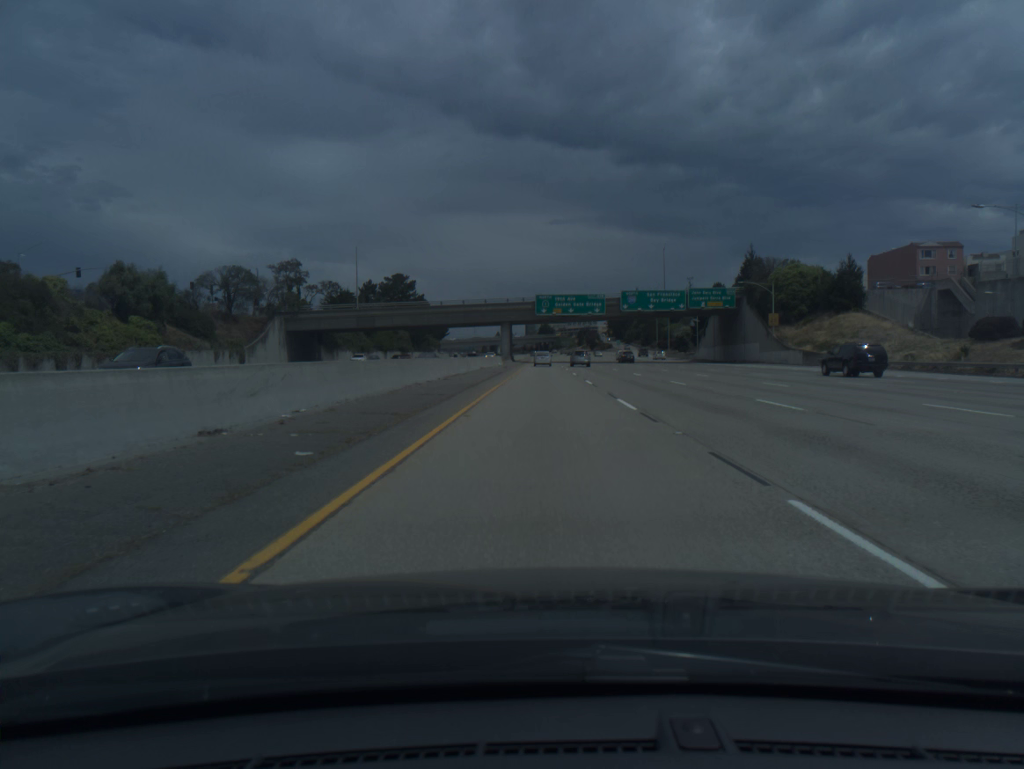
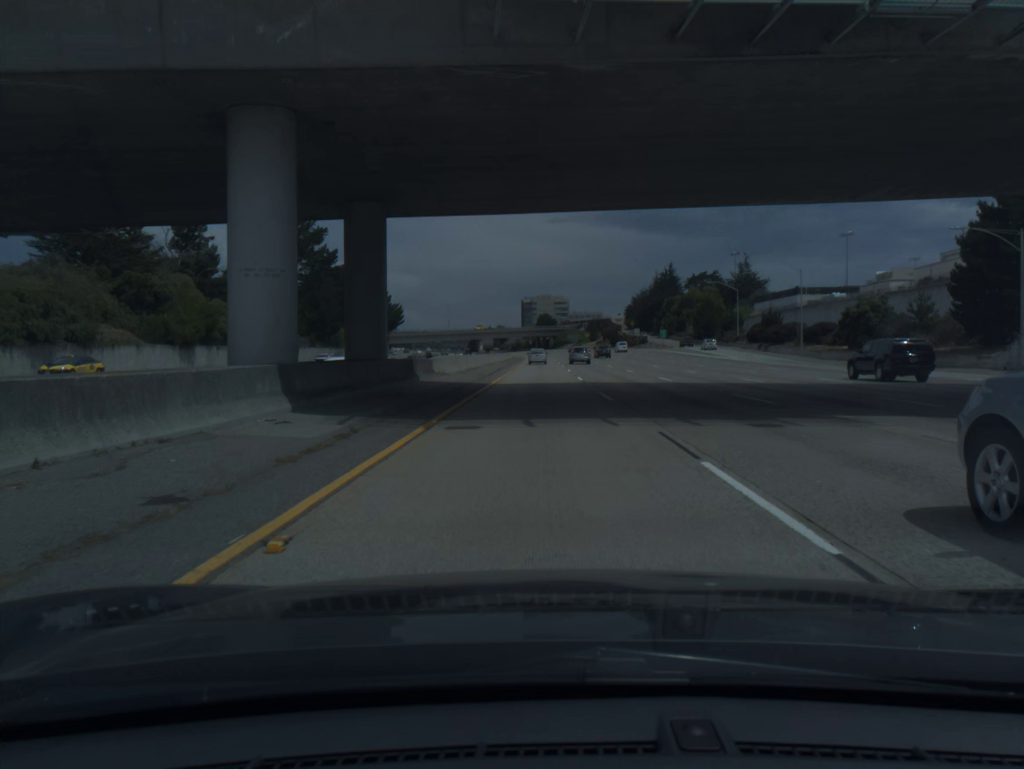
(+0.3, +97.7) m; 0°
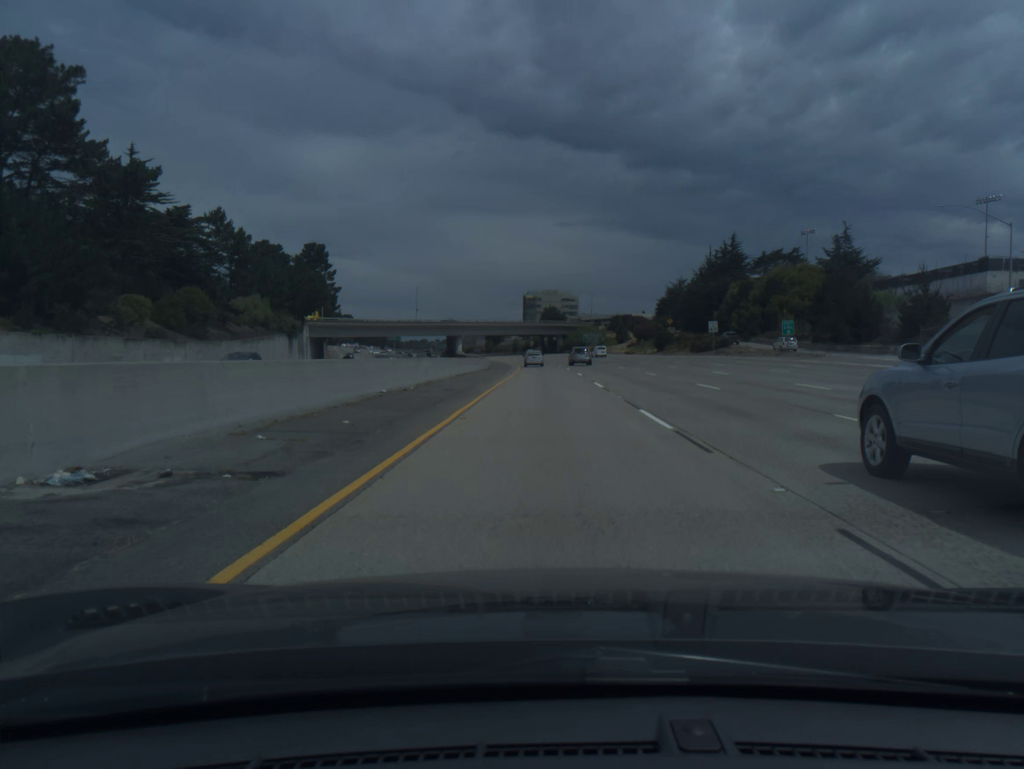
(-0.3, +78.1) m; 0°
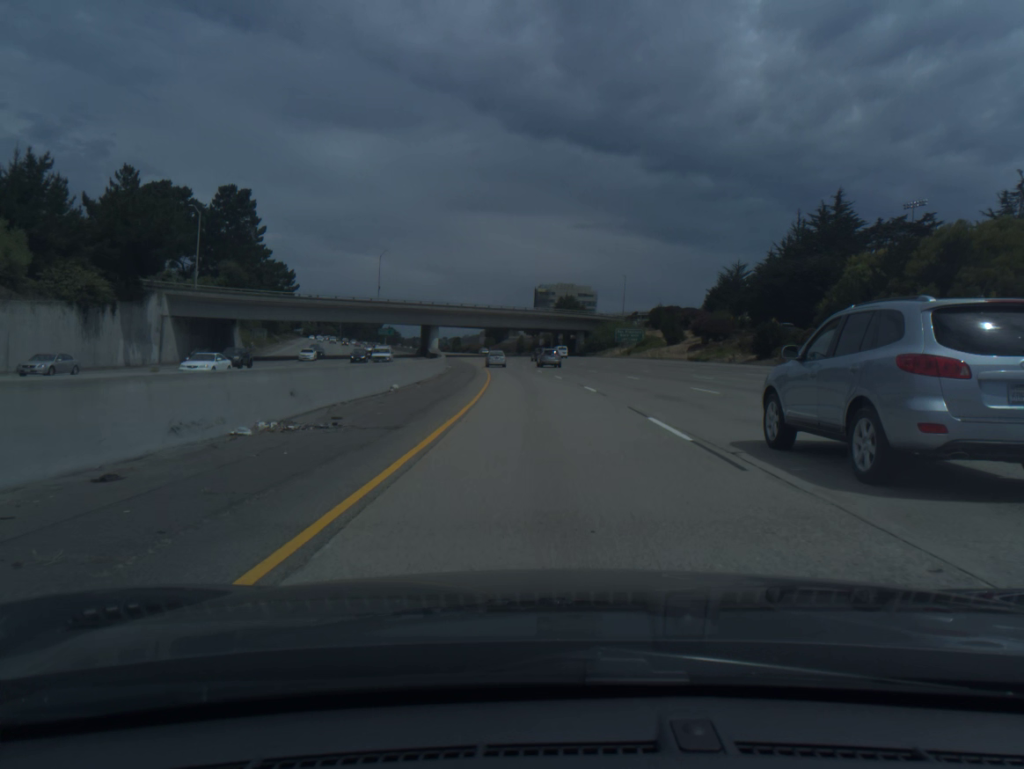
(-0.1, +58.2) m; -1°
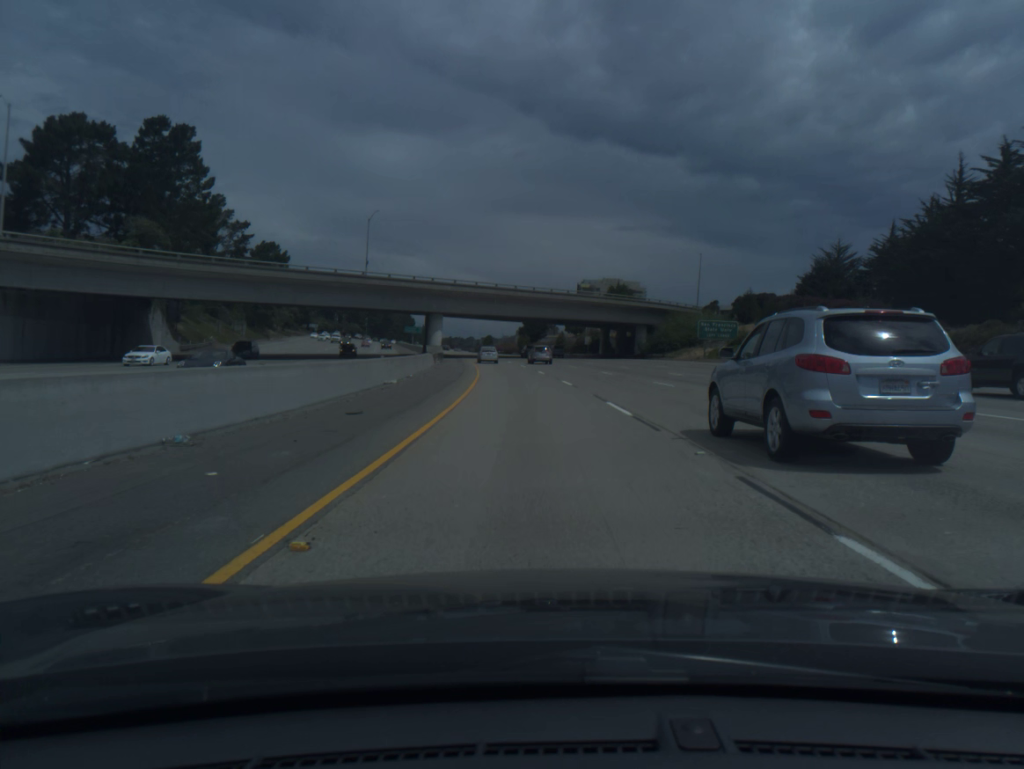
(-0.8, +38.6) m; -3°
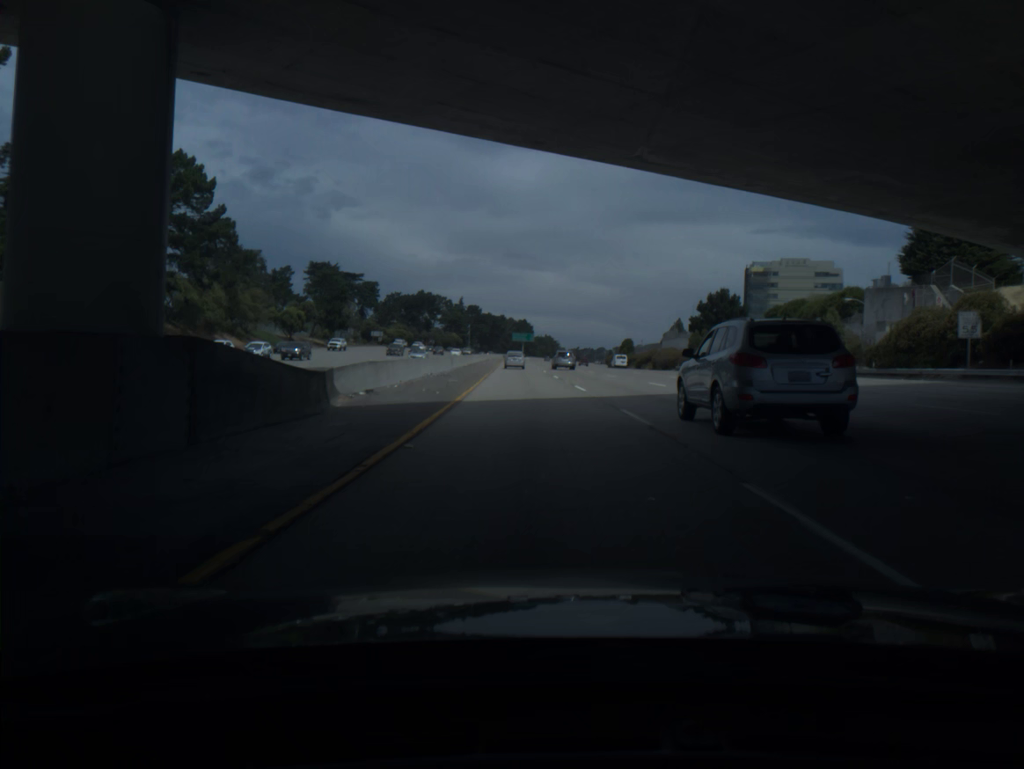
(-8.1, +96.4) m; -9°
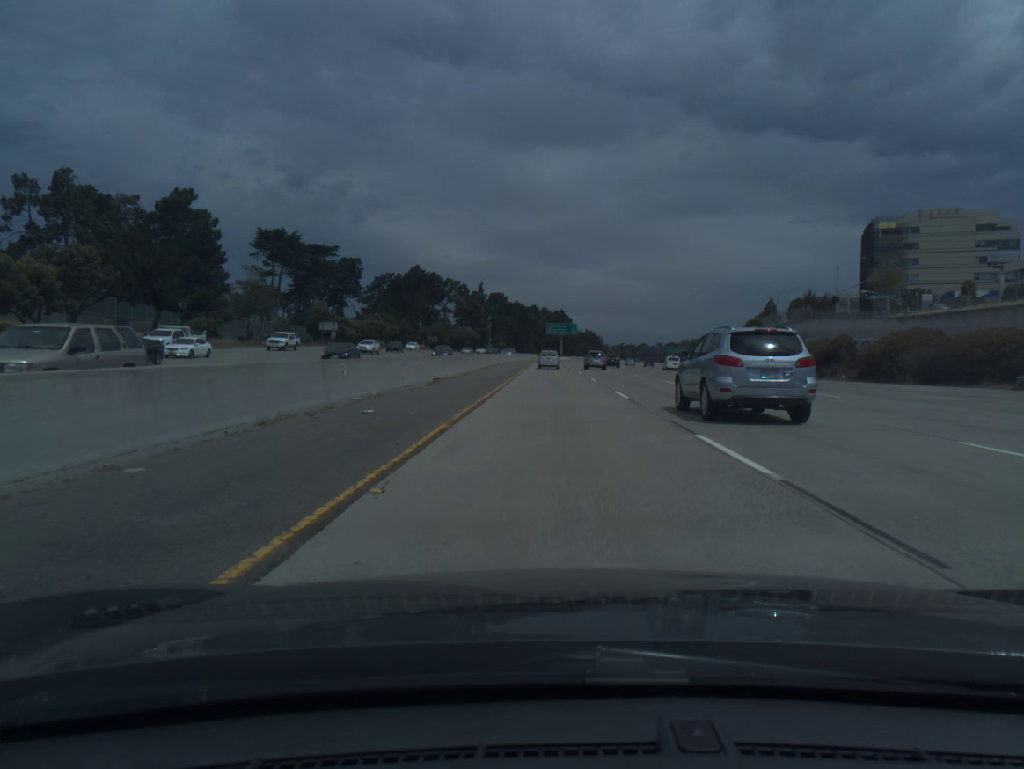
(-2.7, +77.0) m; -3°
